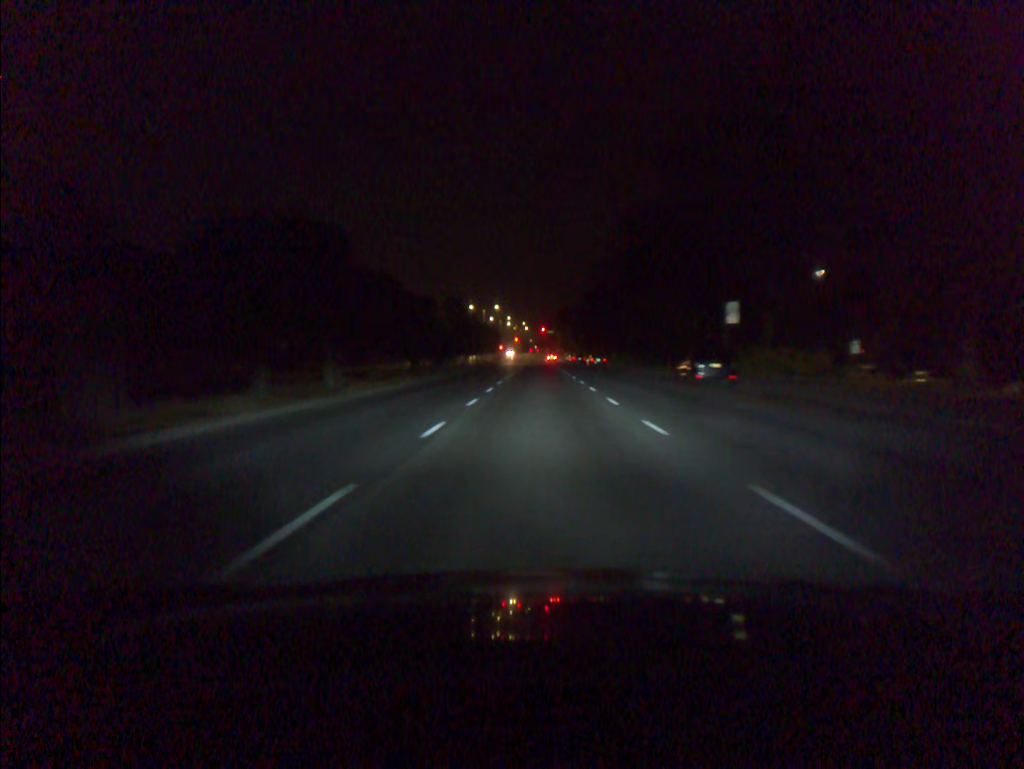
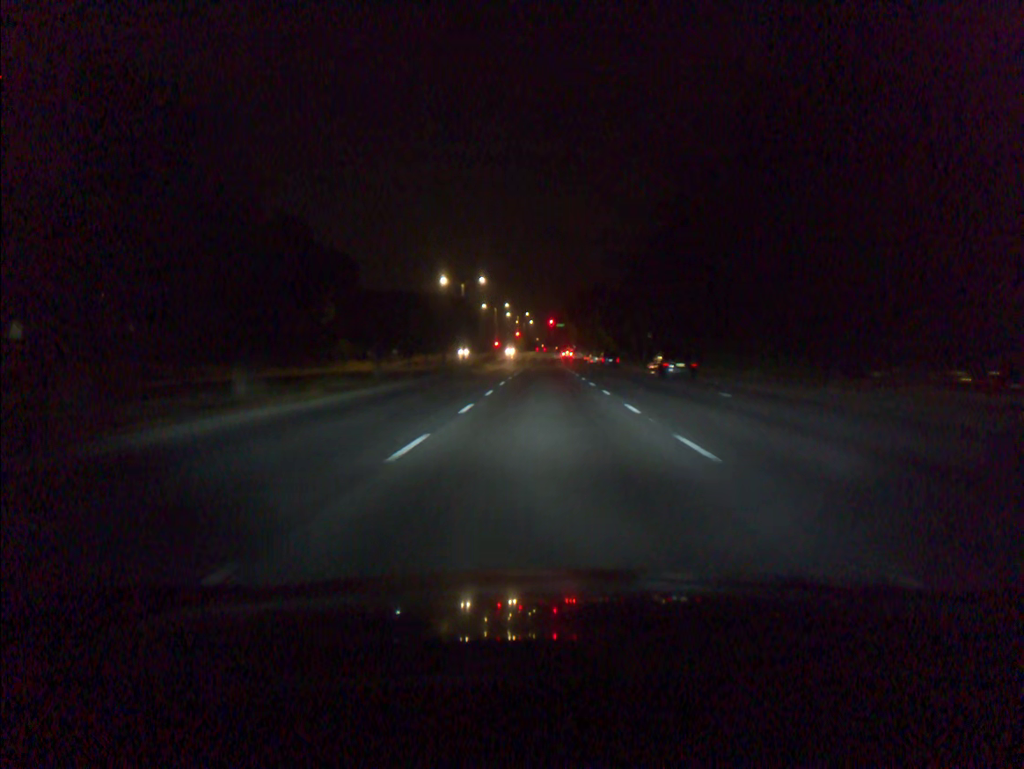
(-0.2, +46.4) m; -1°
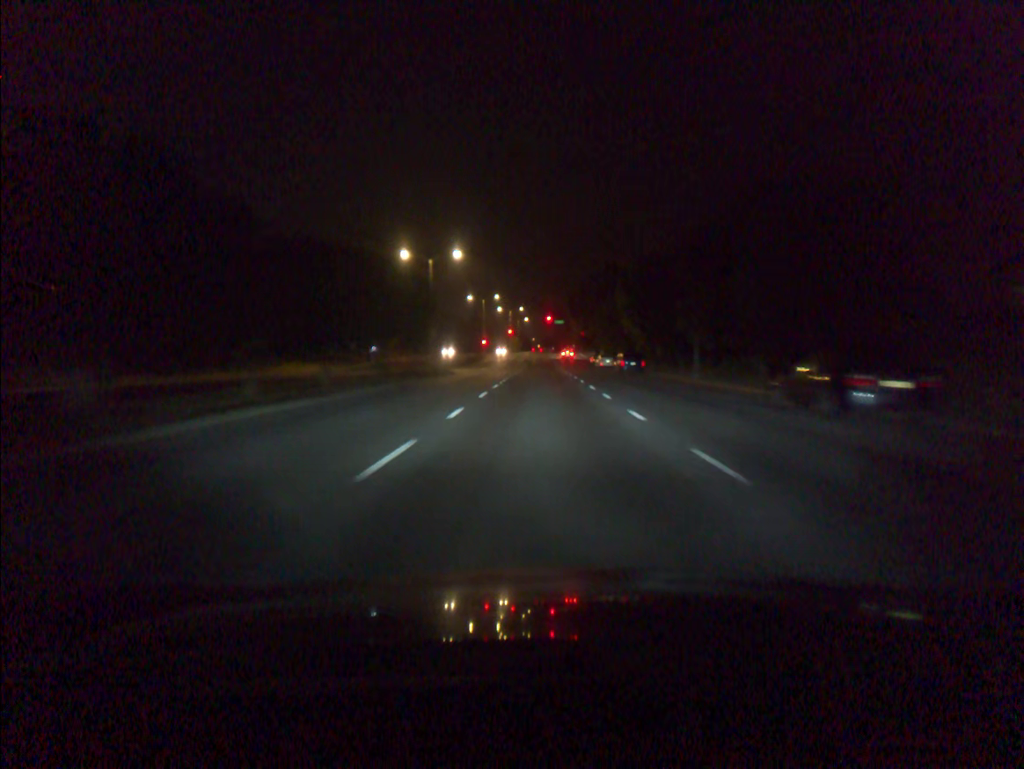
(0.0, +23.1) m; 0°
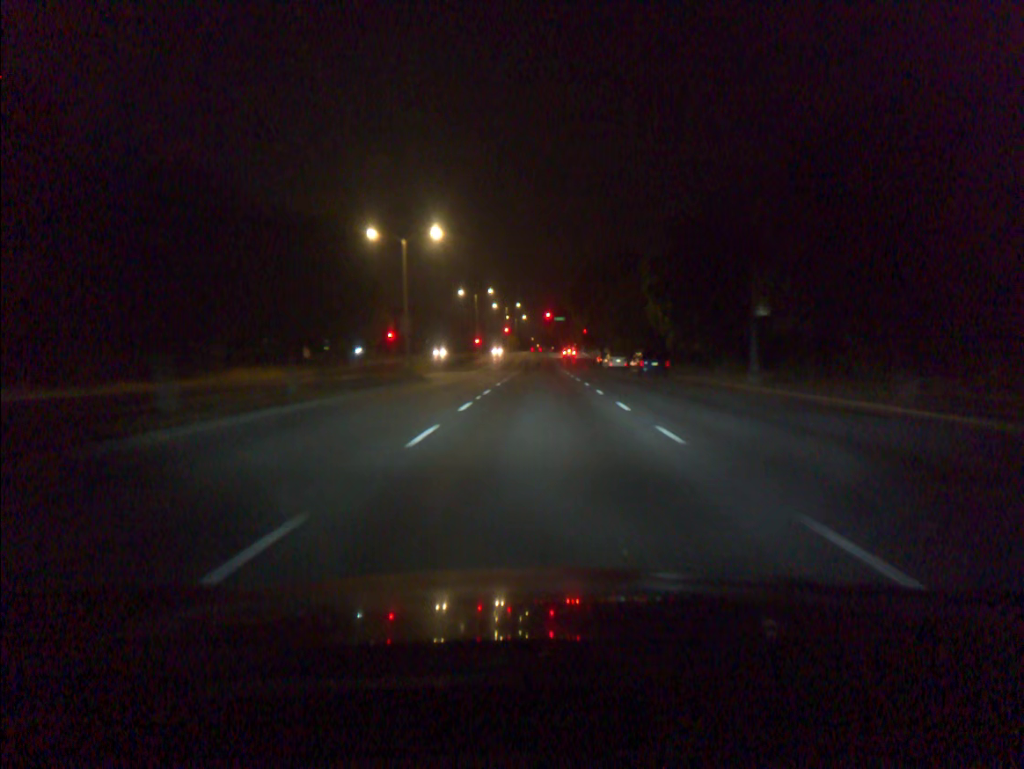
(0.0, +11.6) m; 0°
